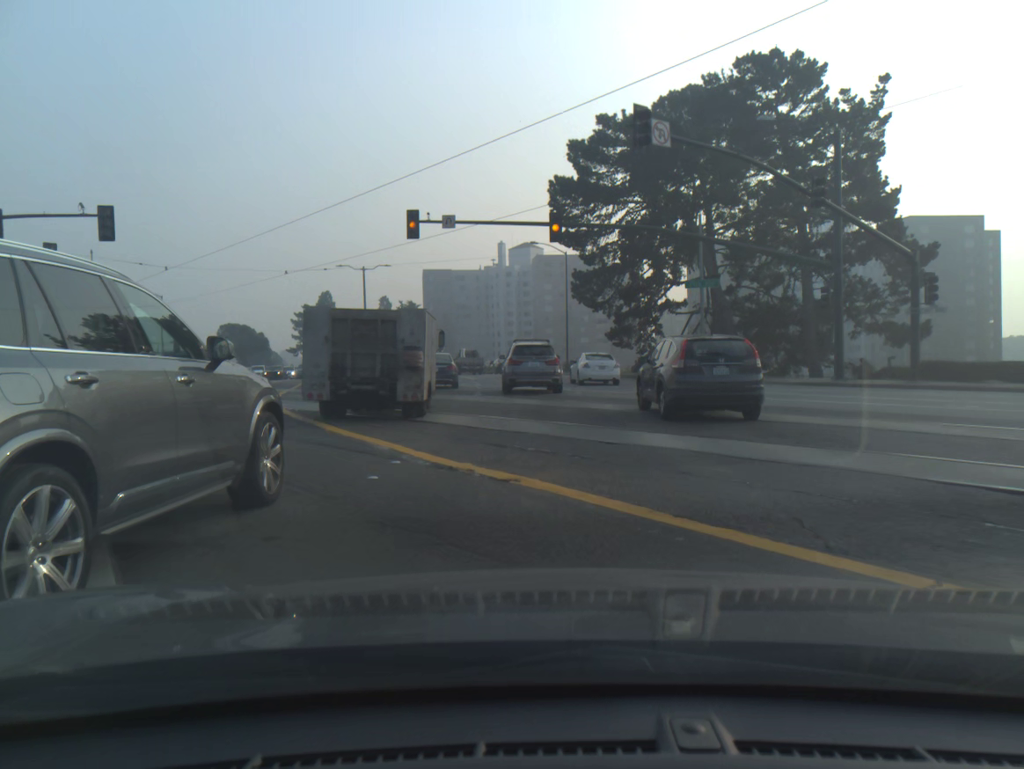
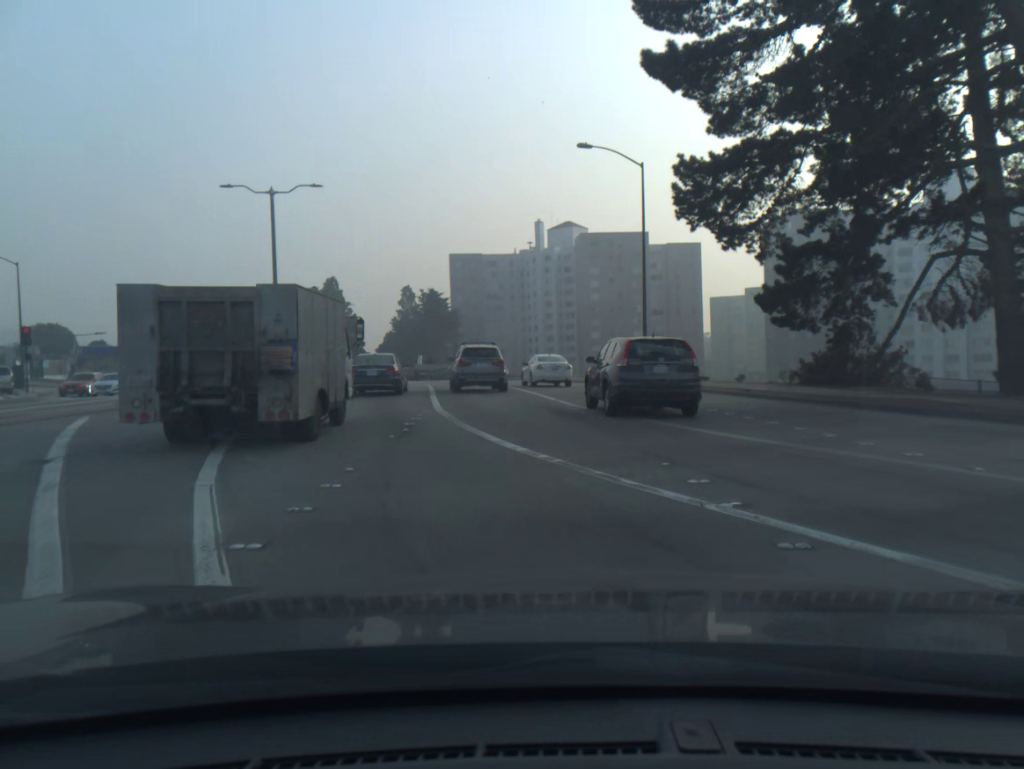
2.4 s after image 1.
(-0.7, +31.0) m; -3°
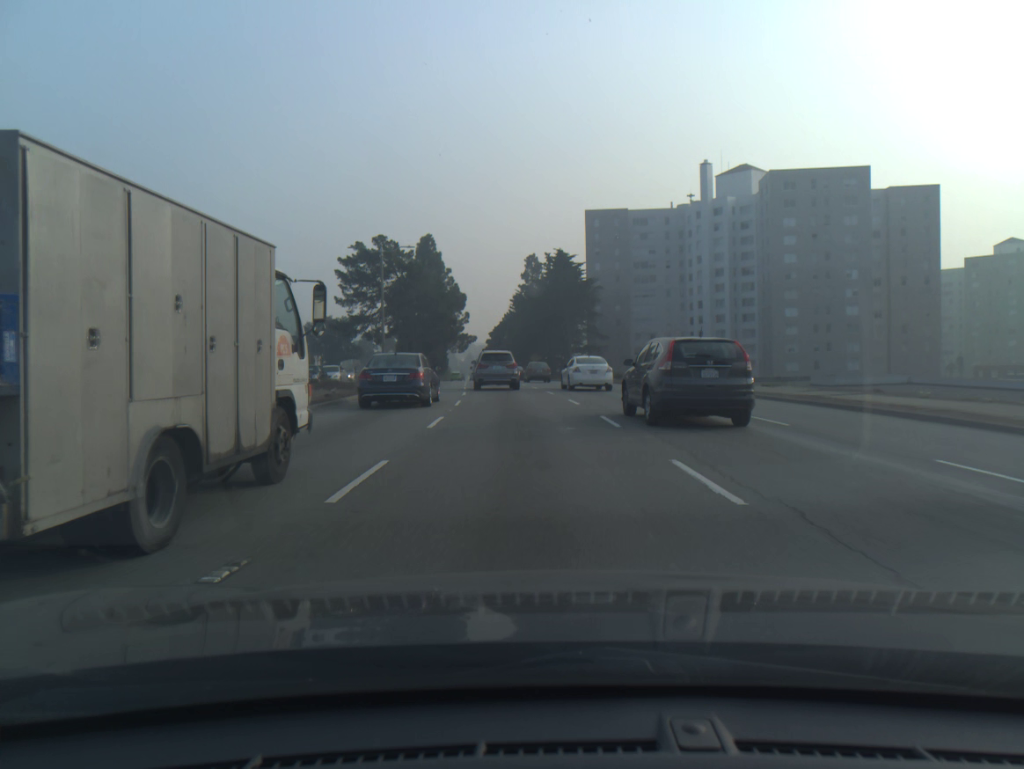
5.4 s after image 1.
(-4.6, +43.6) m; -10°
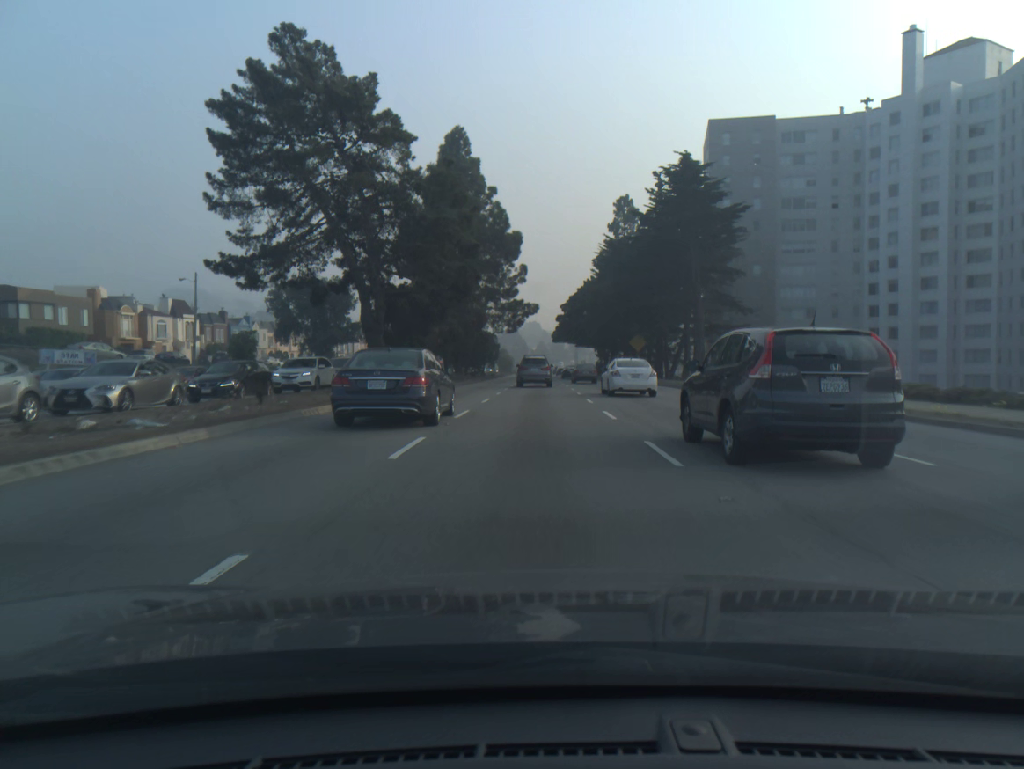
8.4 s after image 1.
(-2.8, +49.1) m; -5°
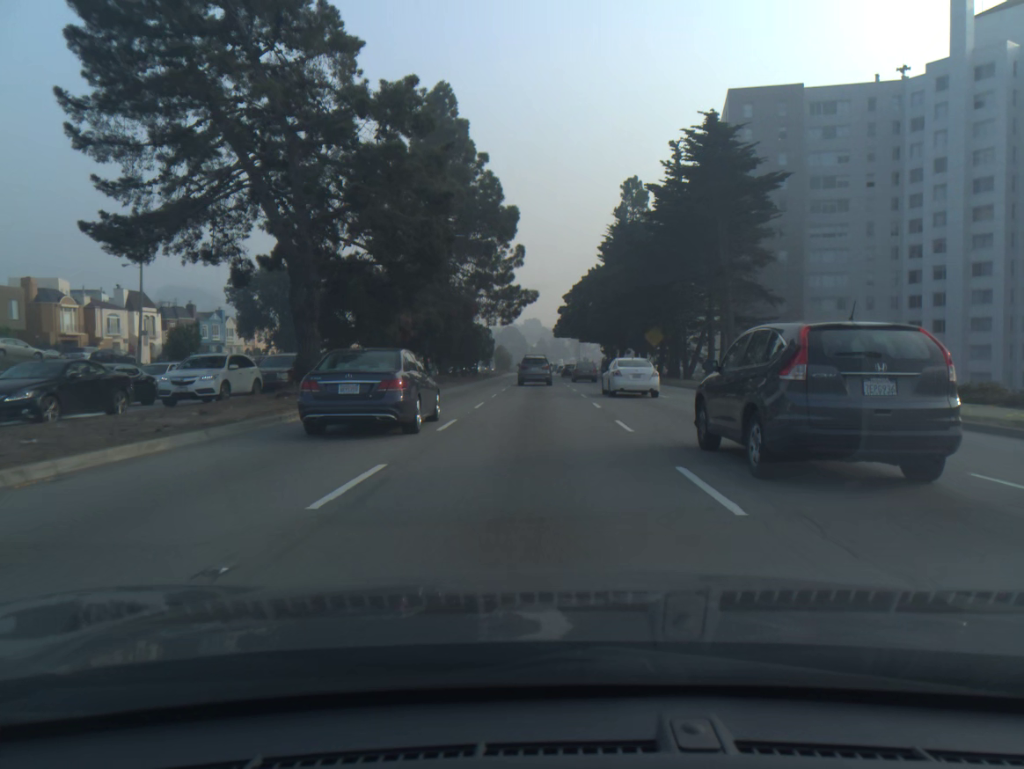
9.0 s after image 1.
(0.0, +10.4) m; 0°
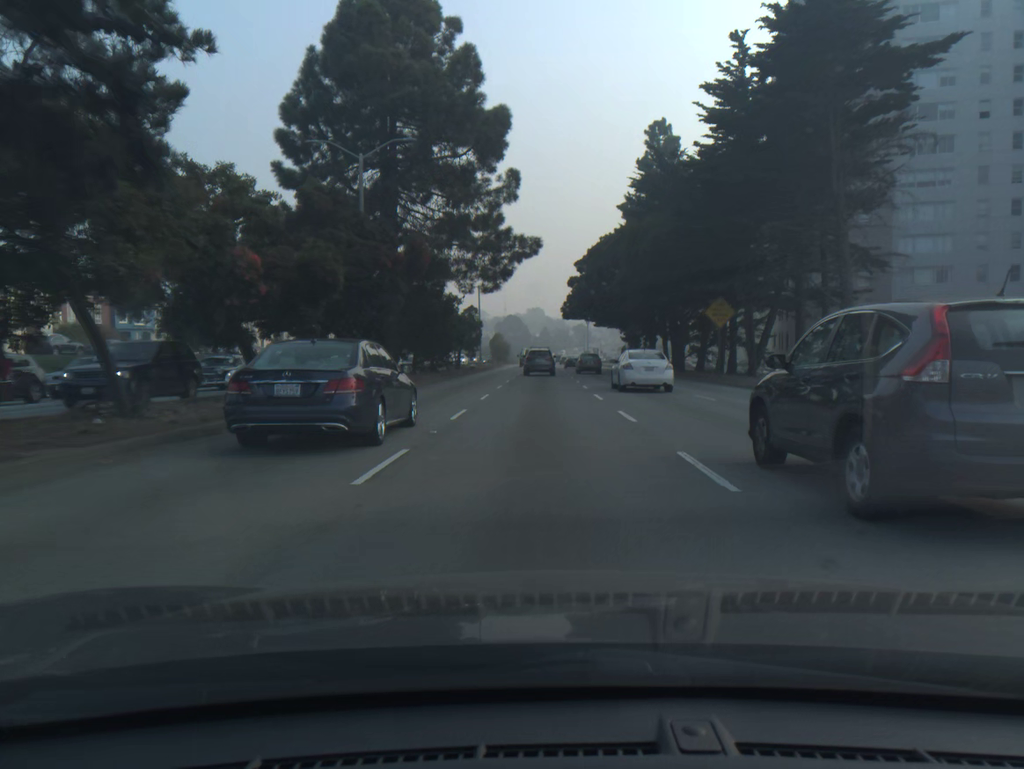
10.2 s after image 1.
(-0.1, +21.4) m; 0°
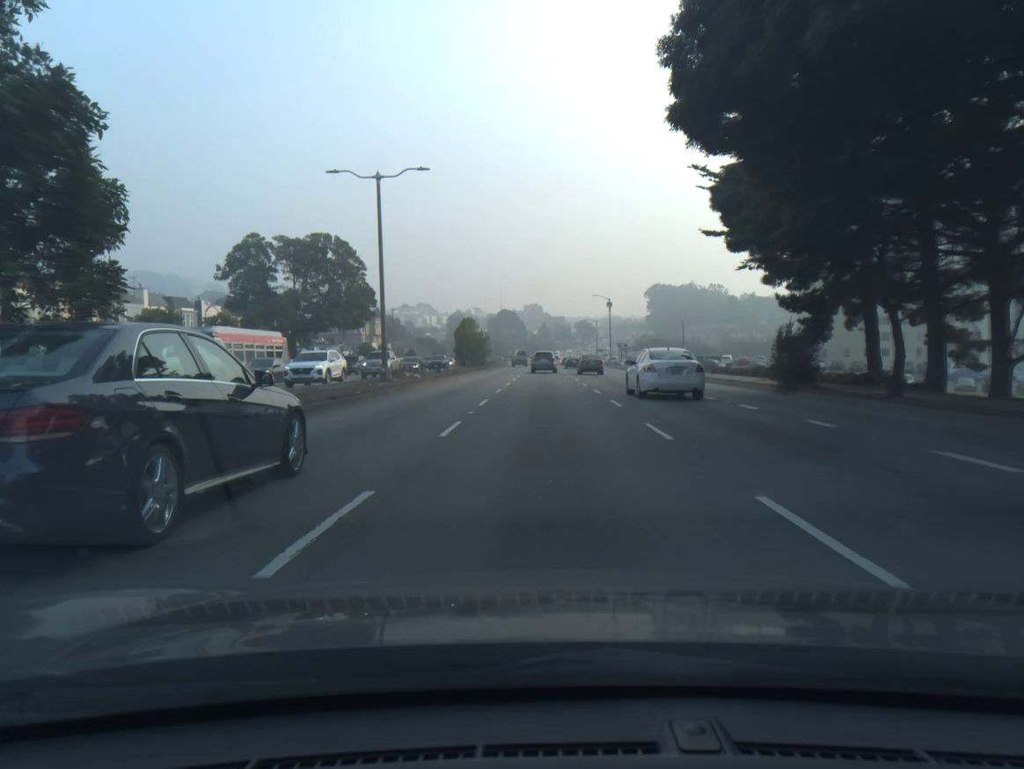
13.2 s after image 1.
(0.0, +54.8) m; 0°
